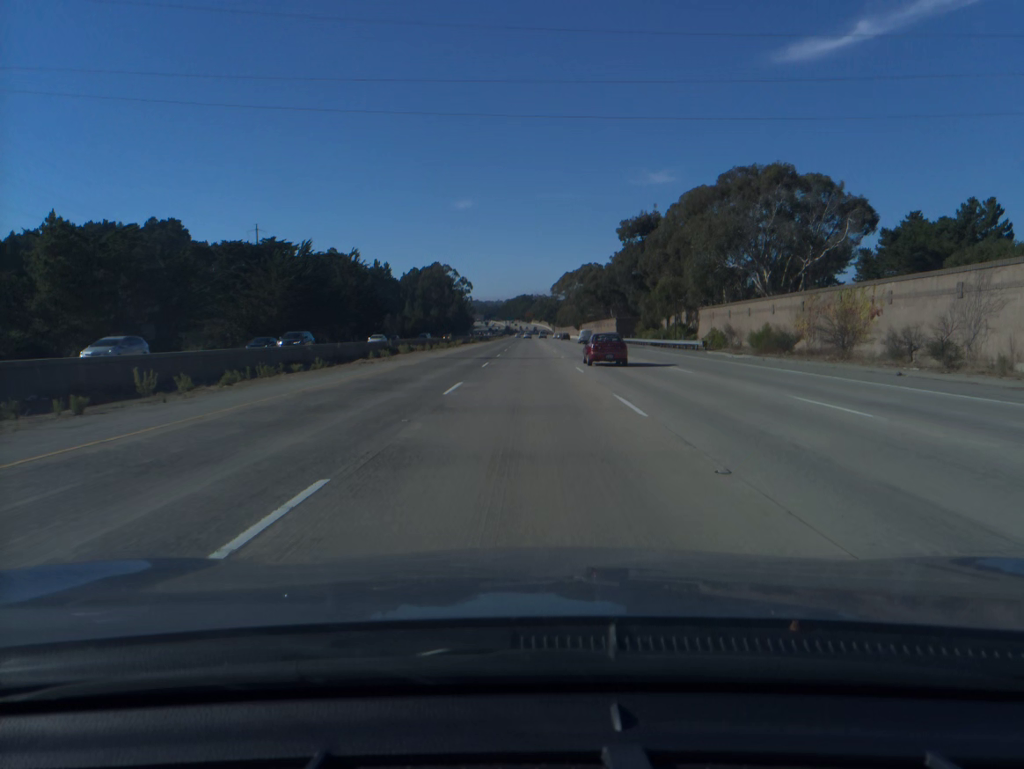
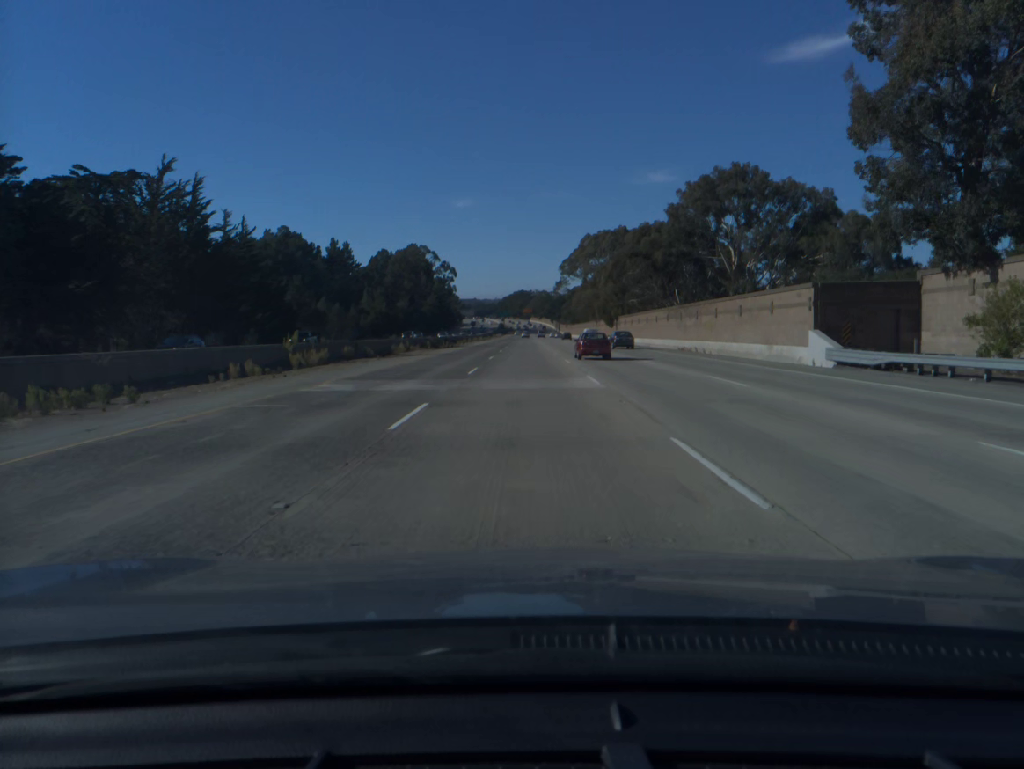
(+0.2, +80.0) m; 0°
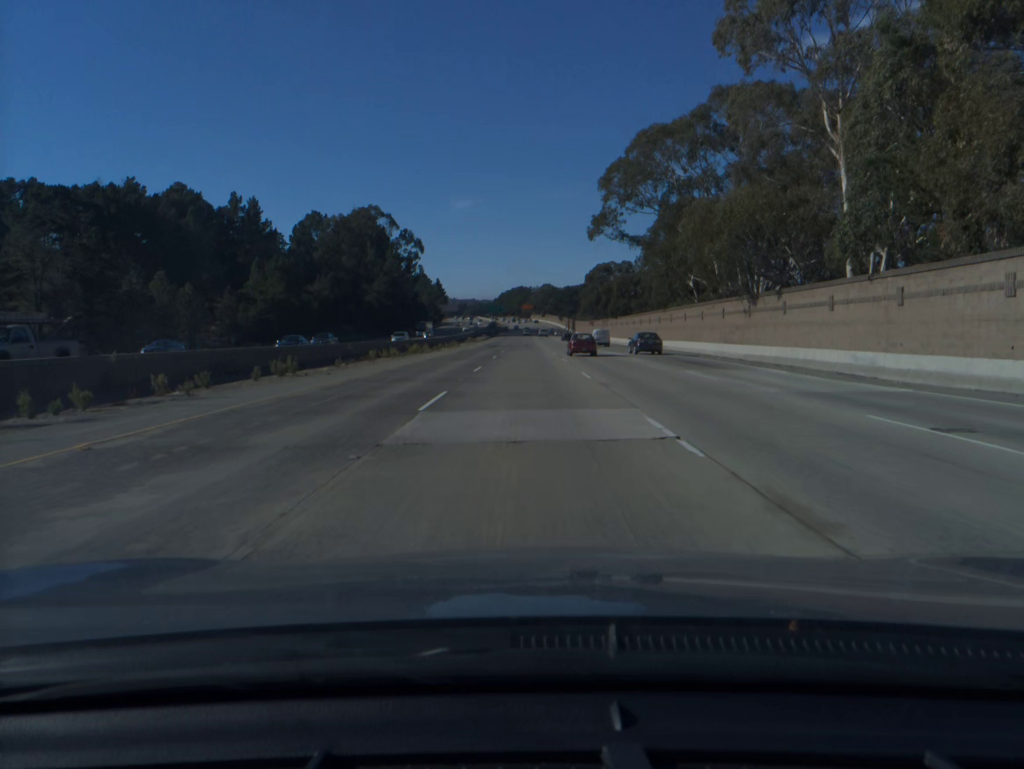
(+0.1, +99.5) m; 0°
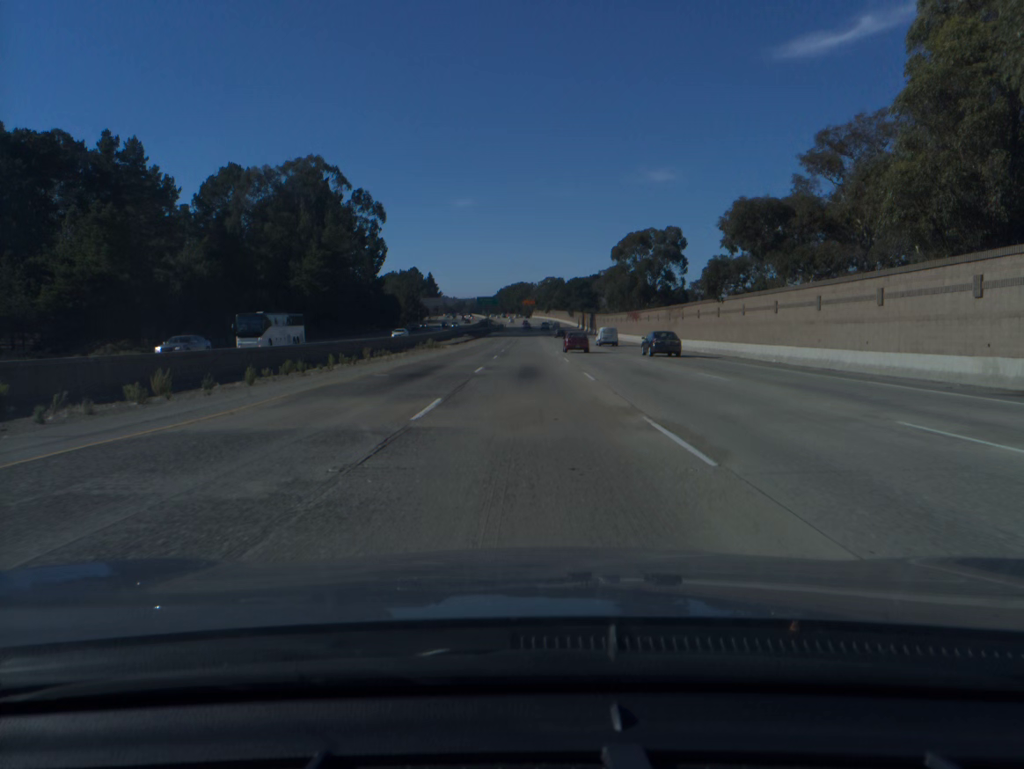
(0.0, +59.4) m; 0°
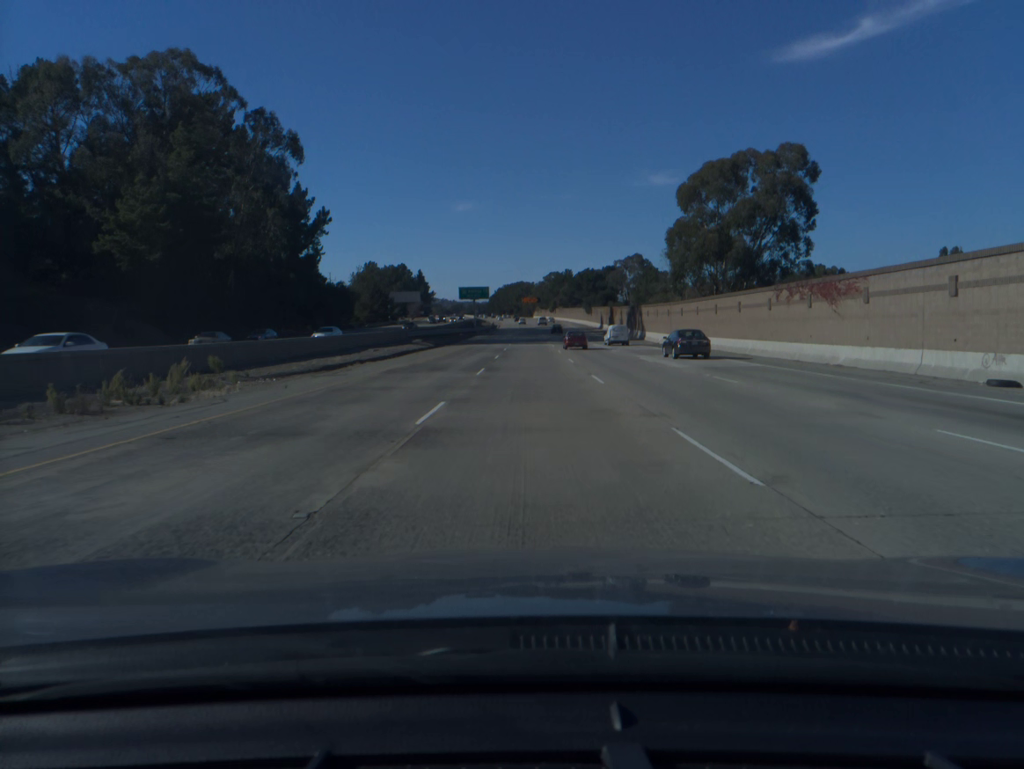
(-0.1, +59.3) m; 0°
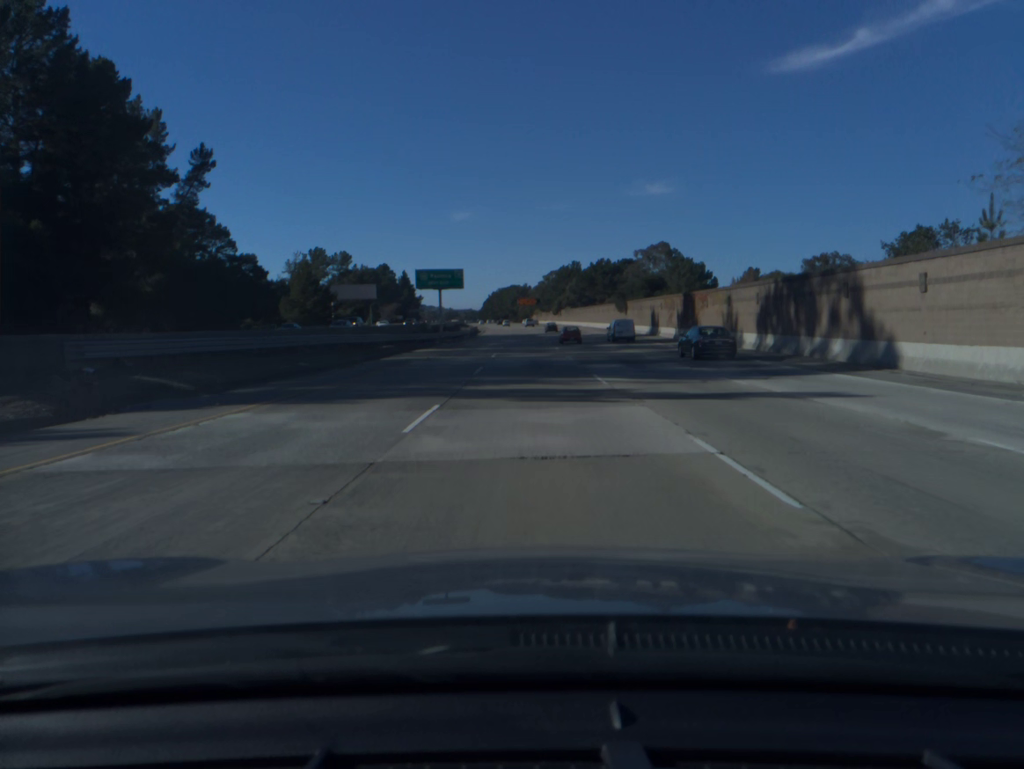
(+0.1, +59.3) m; 0°
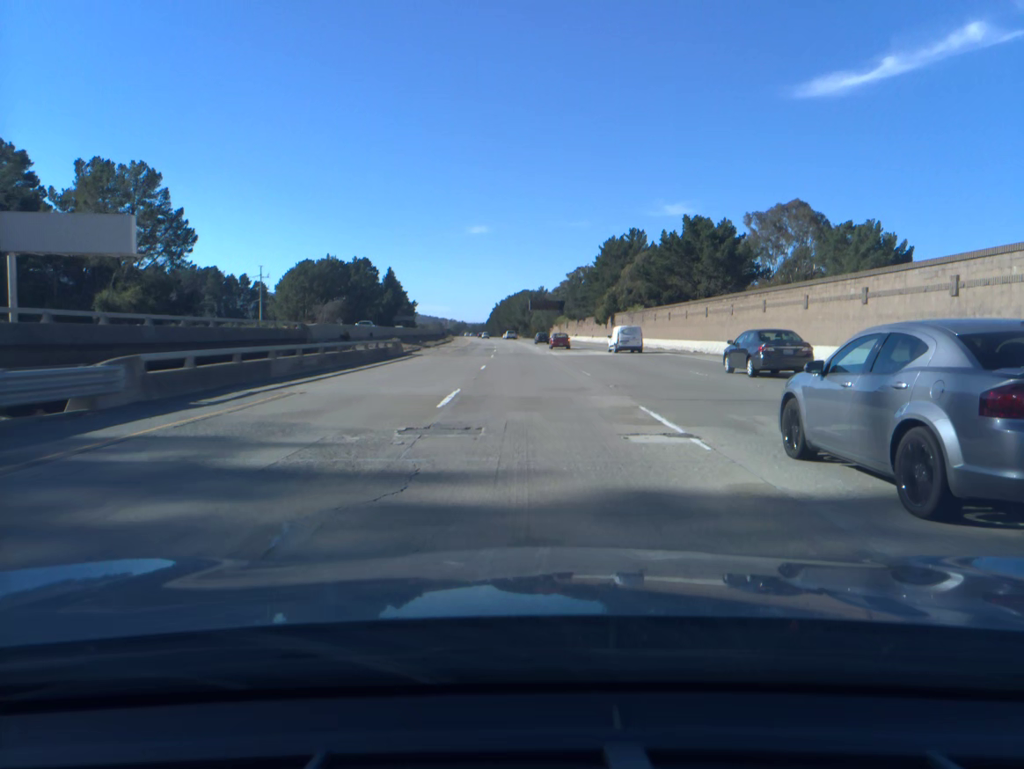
(-0.4, +98.9) m; -1°
